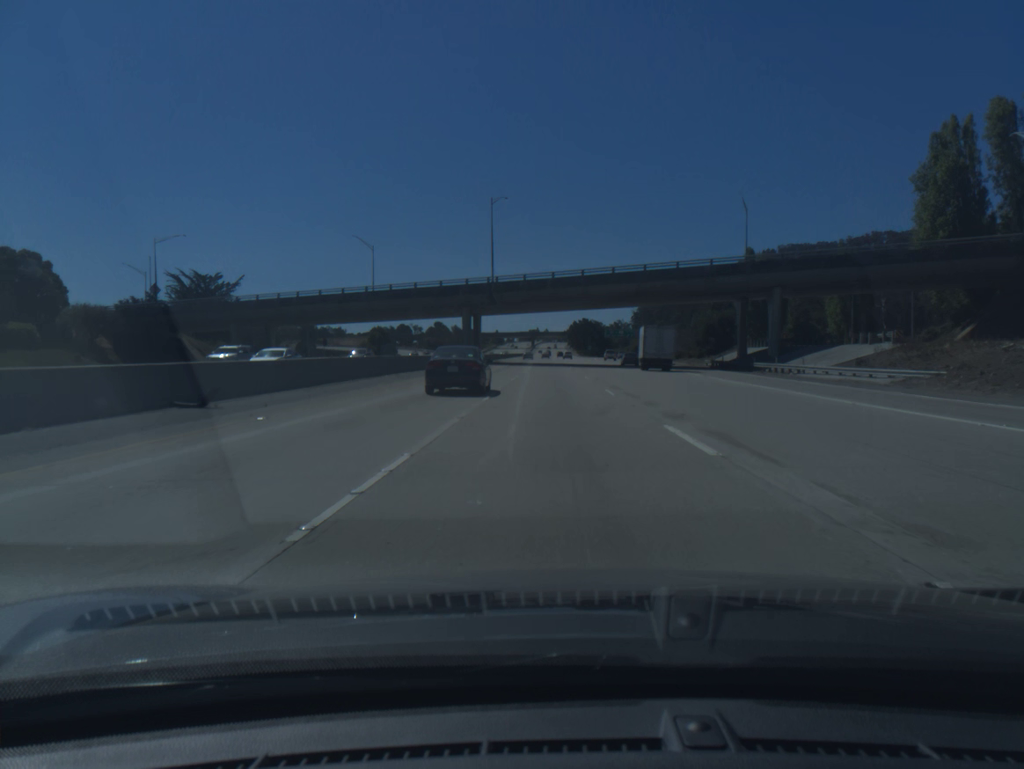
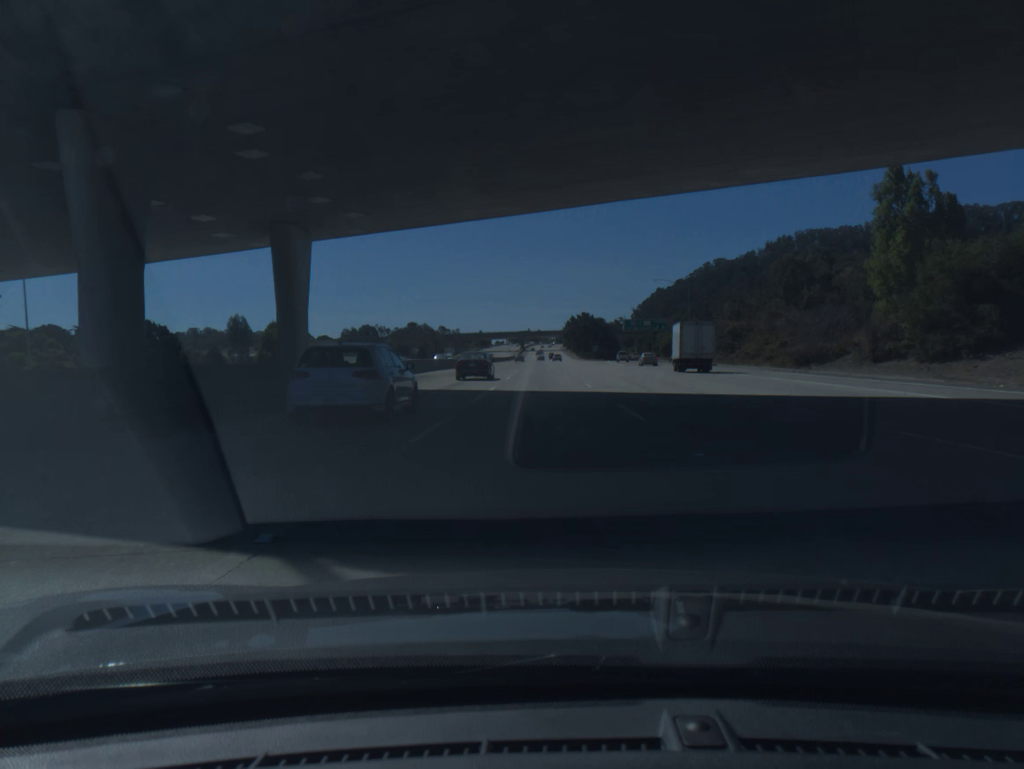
(+0.4, +69.2) m; +1°
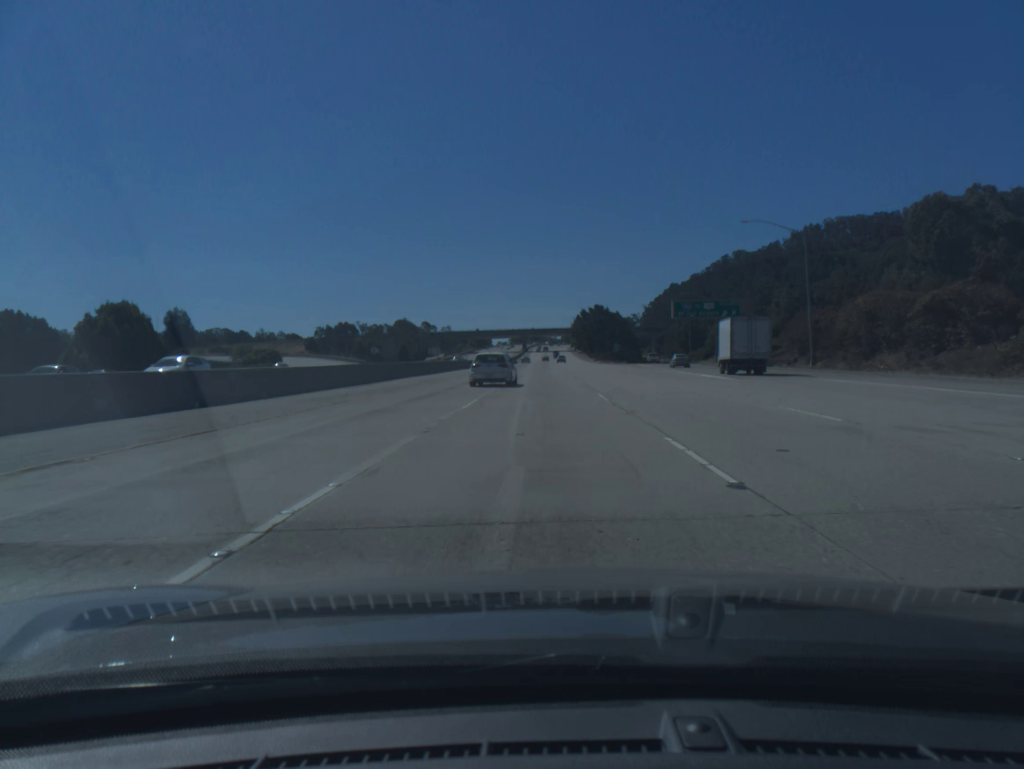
(-0.1, +52.0) m; 0°
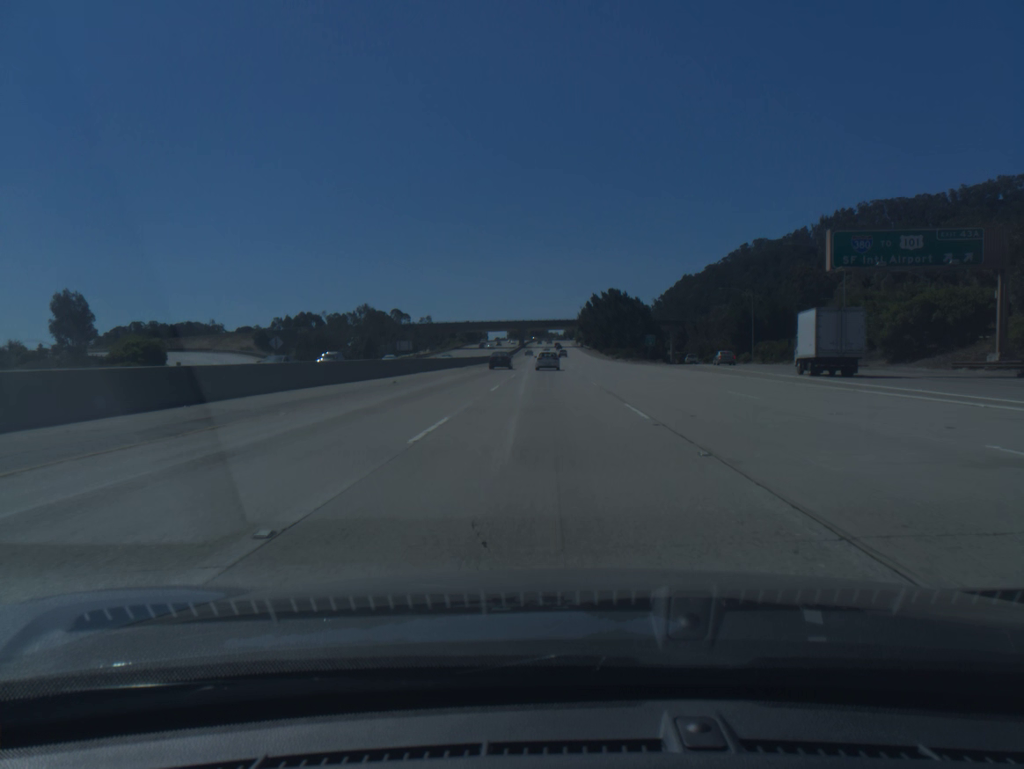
(-0.1, +52.0) m; 0°
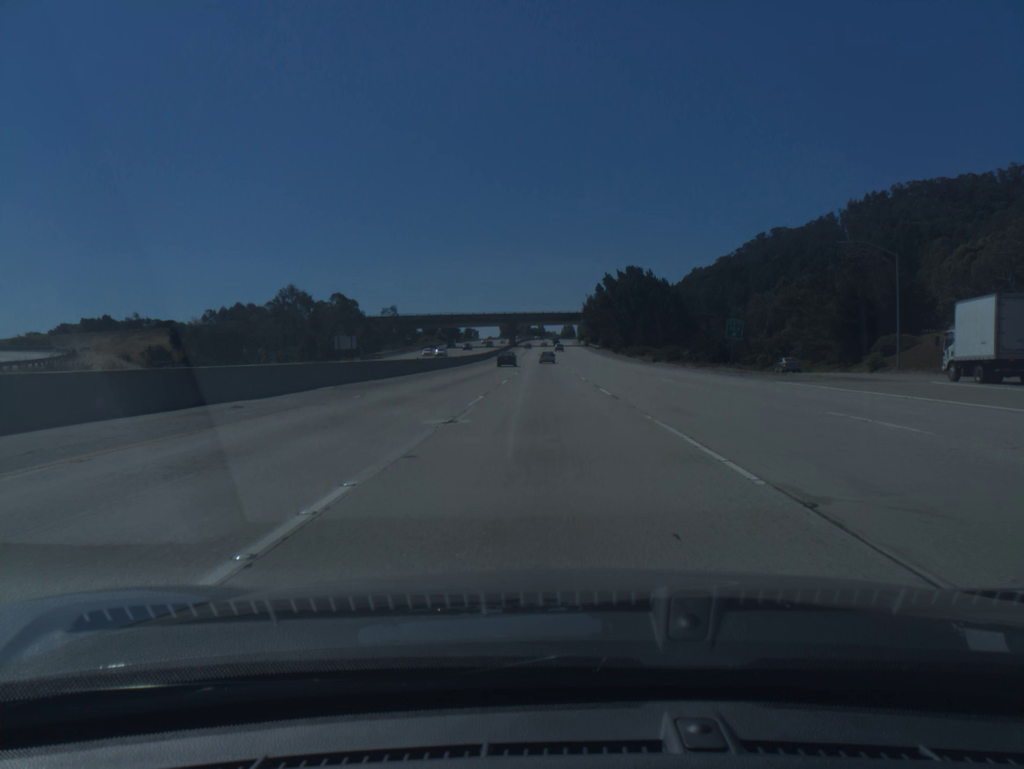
(0.0, +52.0) m; 0°
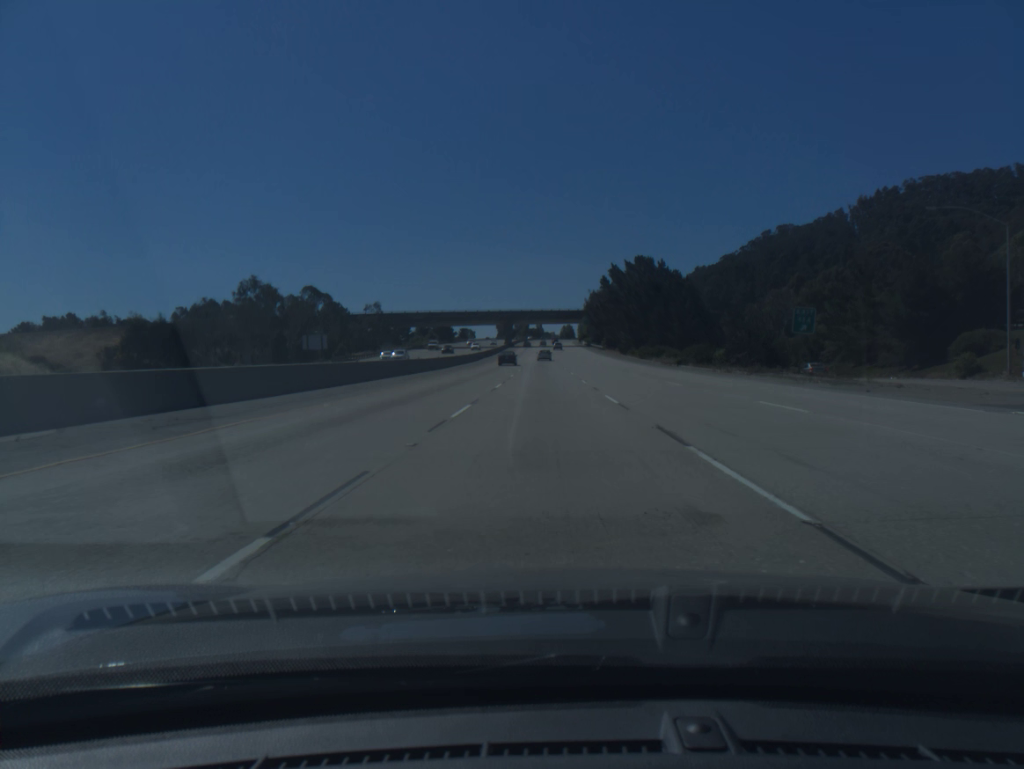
(0.0, +17.3) m; 0°
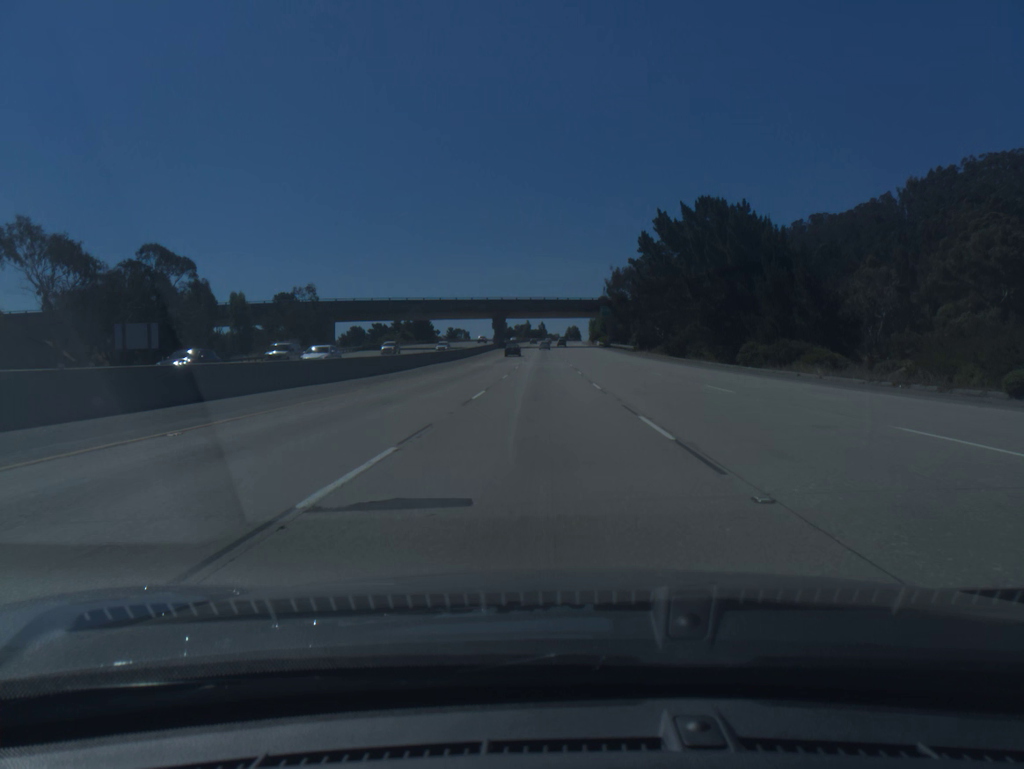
(-0.1, +51.9) m; 0°
